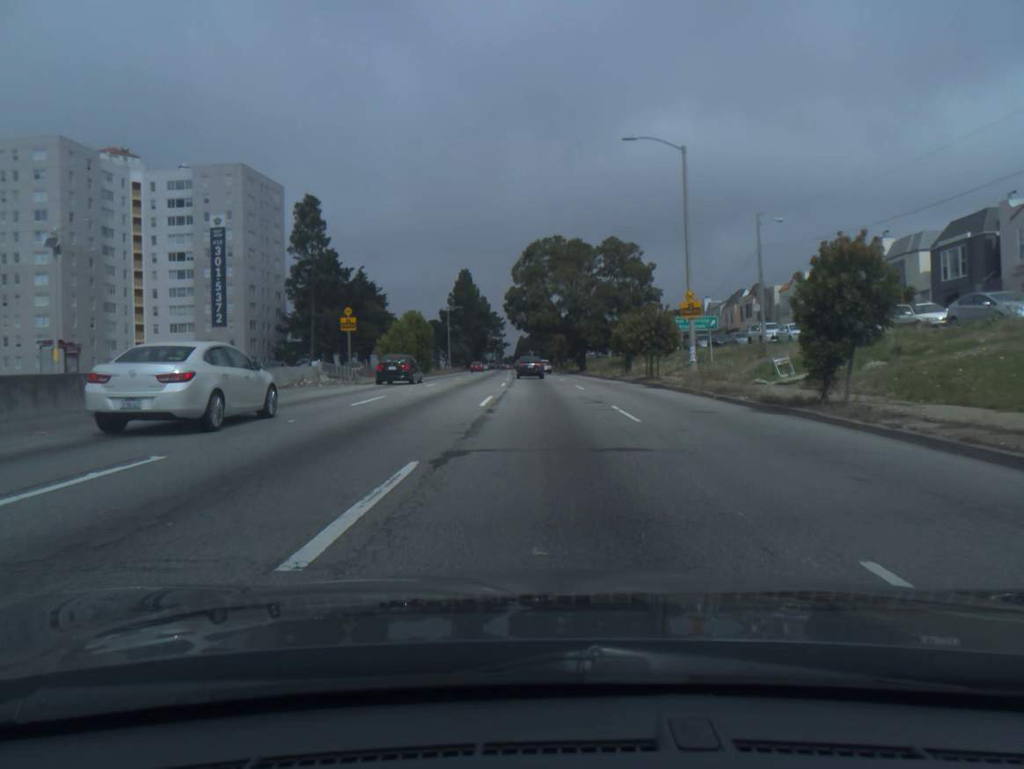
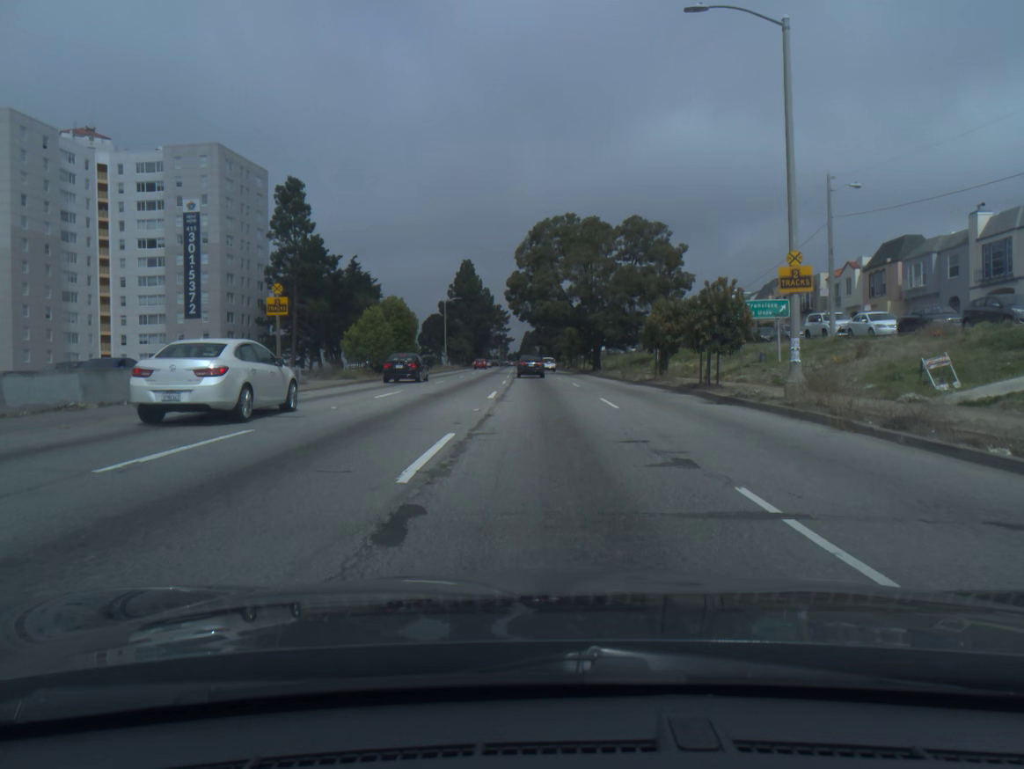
(-0.1, +11.3) m; 0°
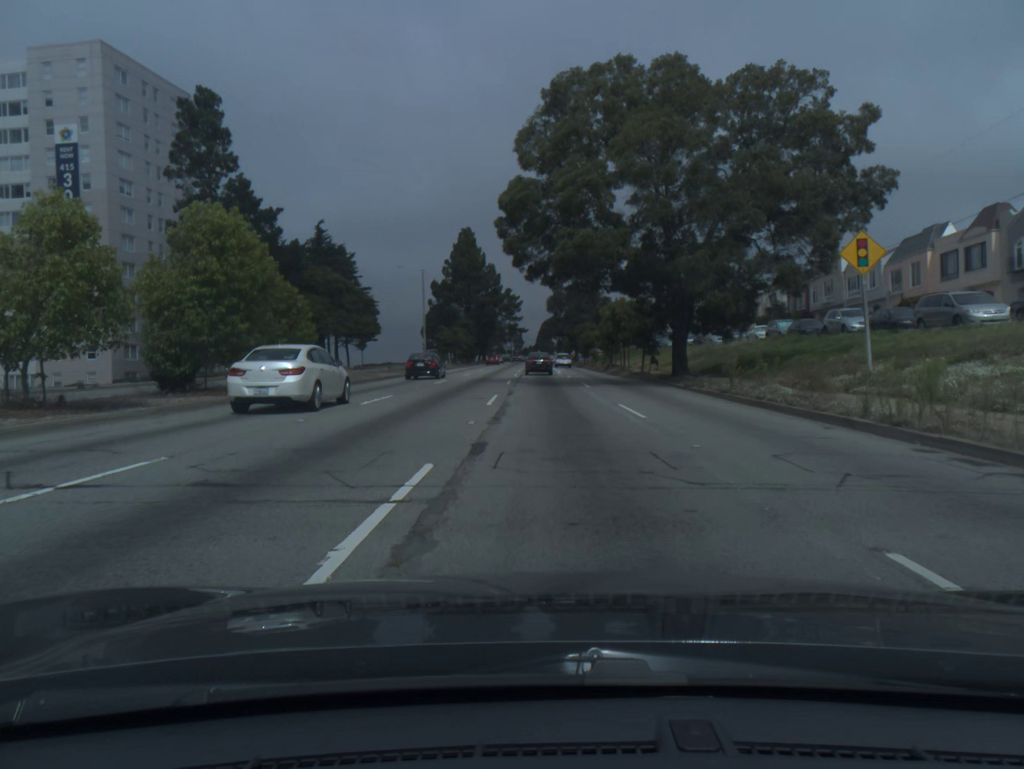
(-0.4, +32.6) m; -1°
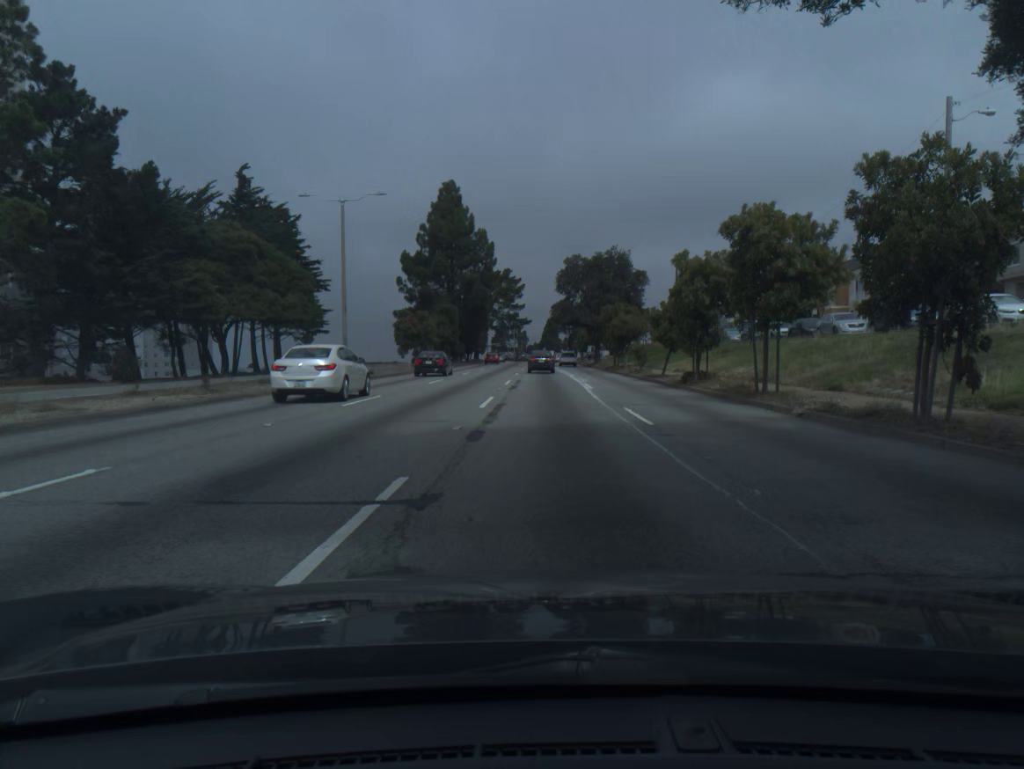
(-0.2, +30.9) m; -1°
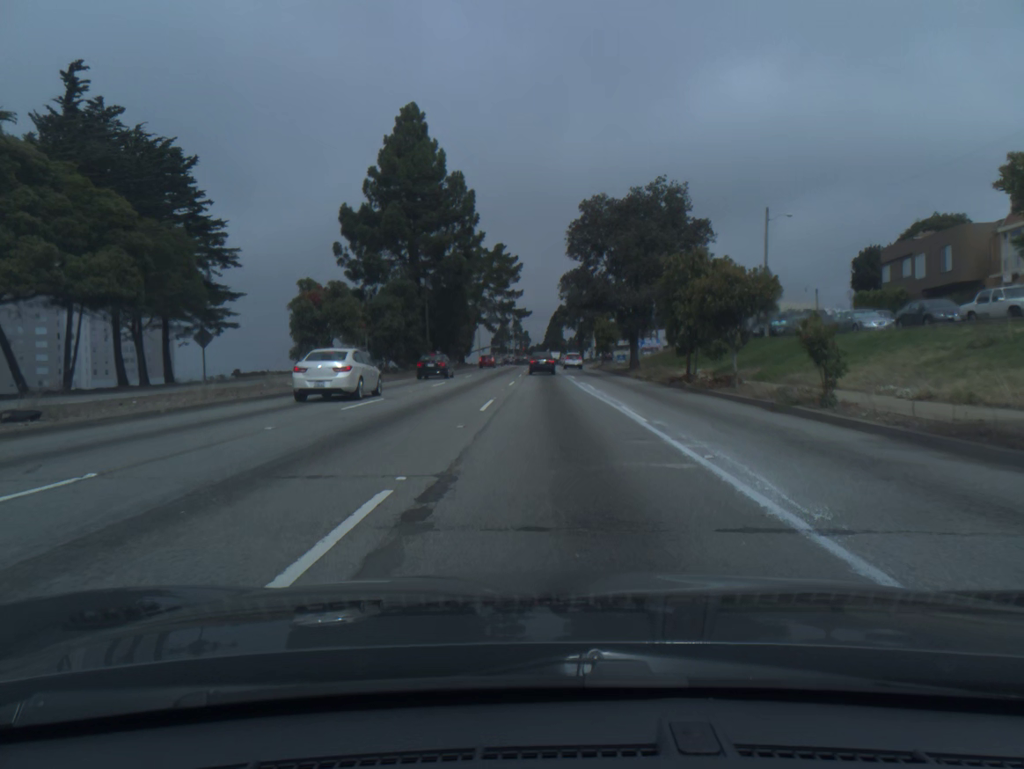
(0.0, +29.2) m; 0°
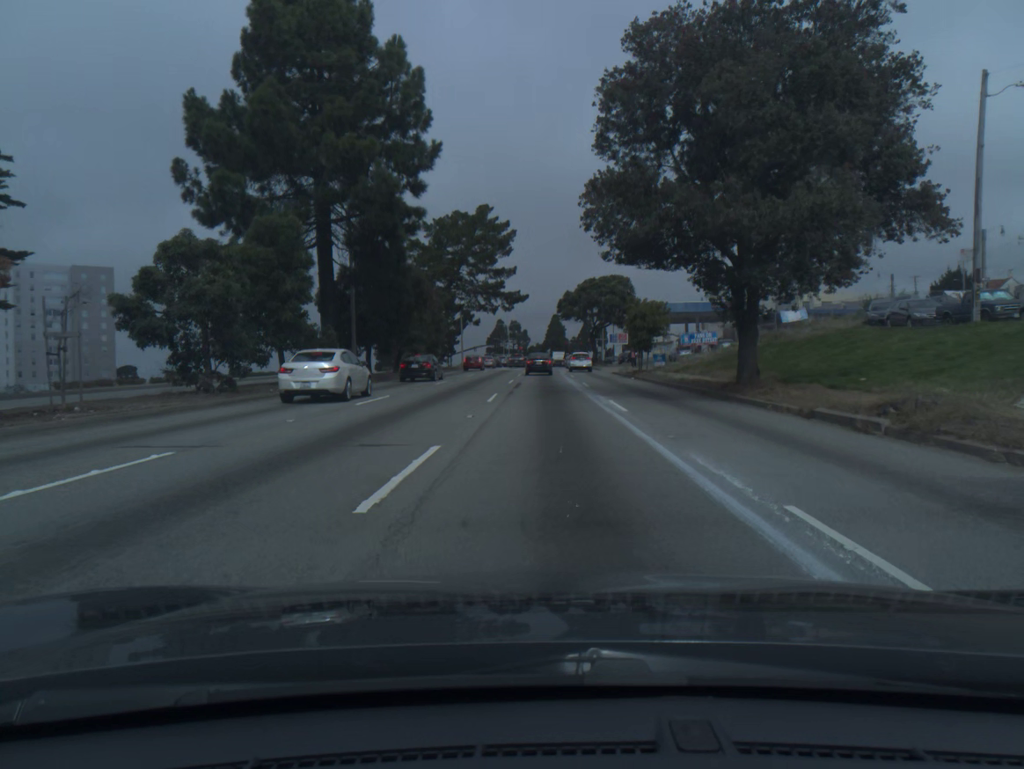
(0.0, +27.3) m; 0°
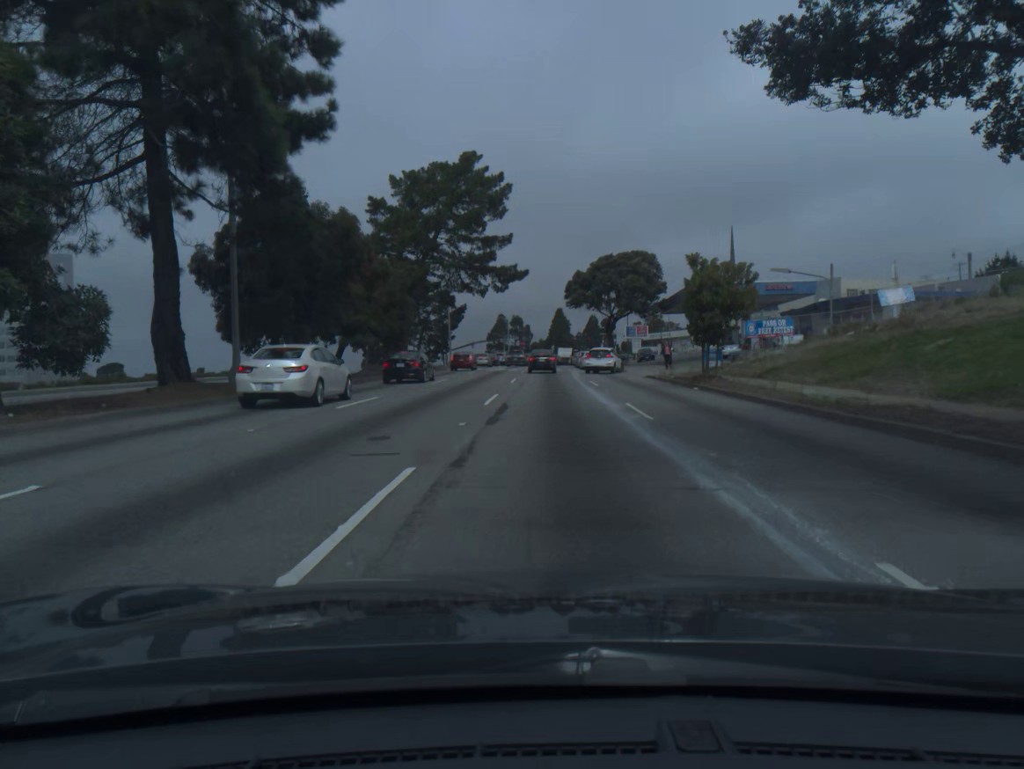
(0.0, +17.0) m; 0°
